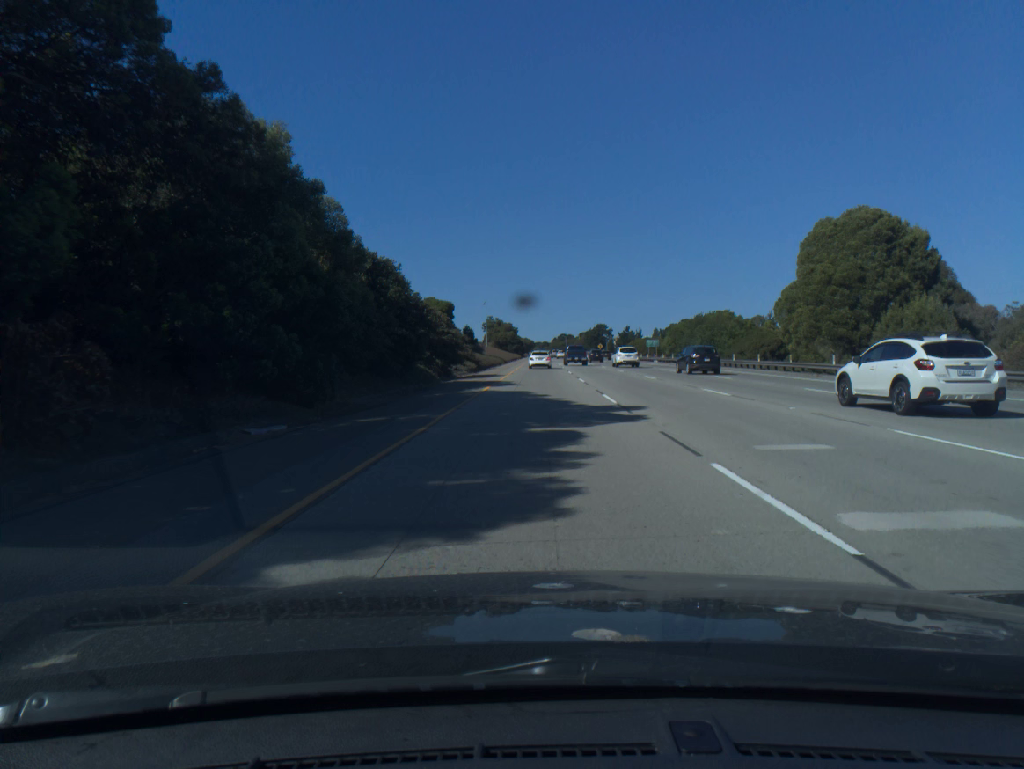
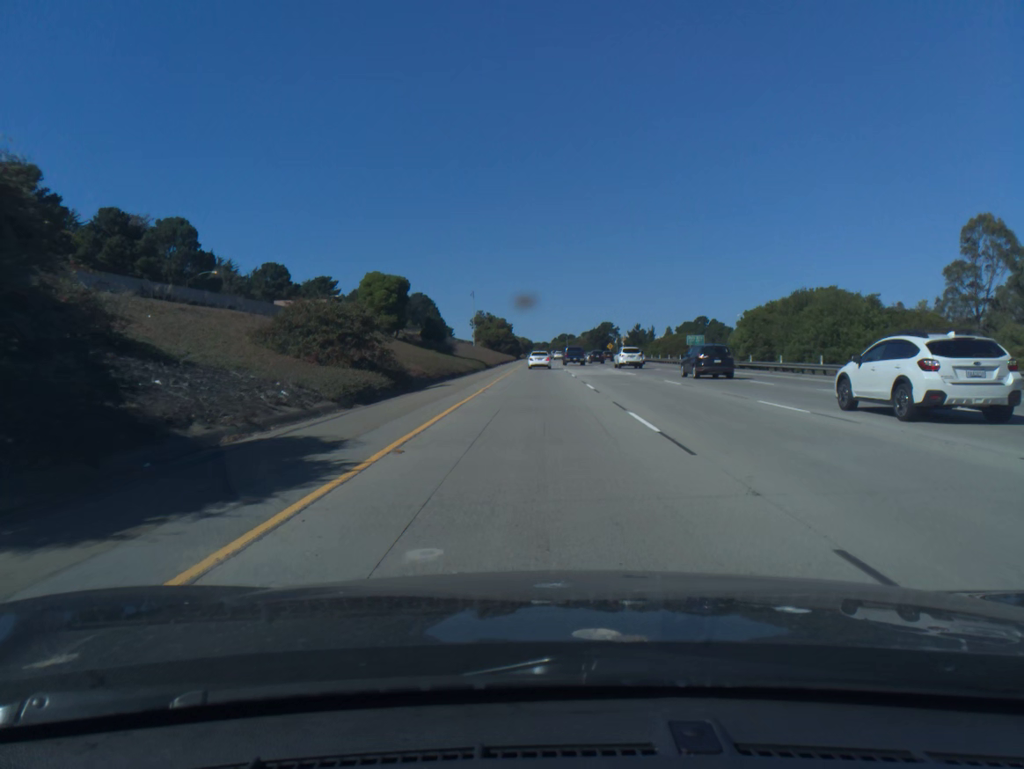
(+0.1, +36.6) m; 0°
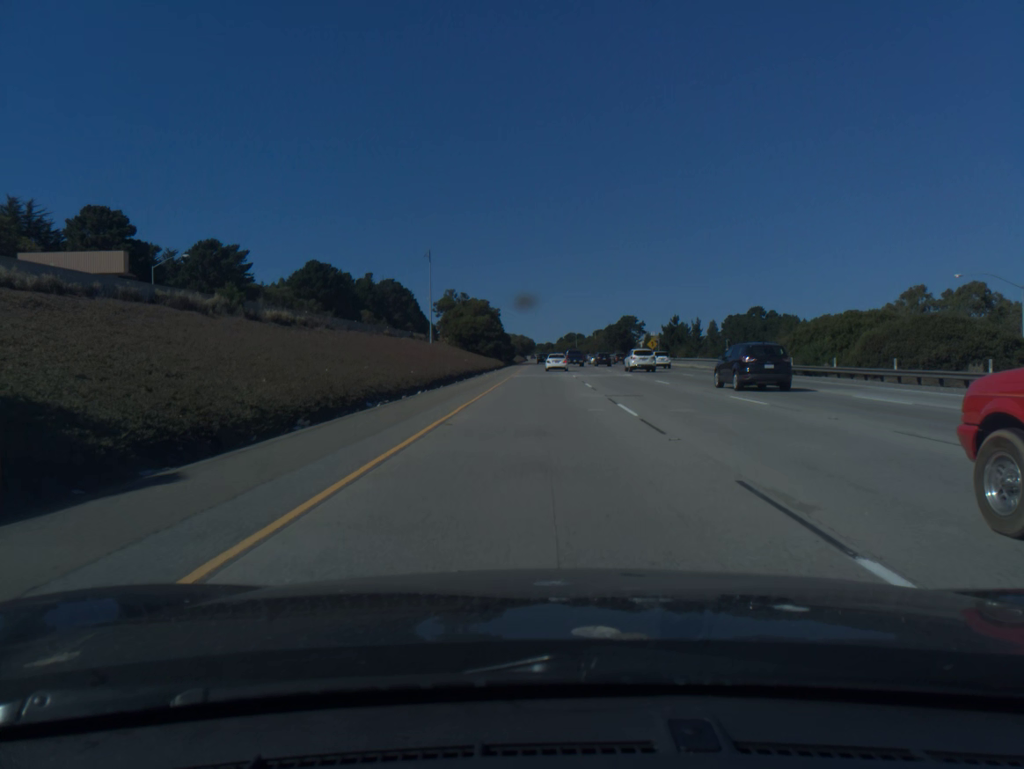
(-0.2, +69.7) m; 0°
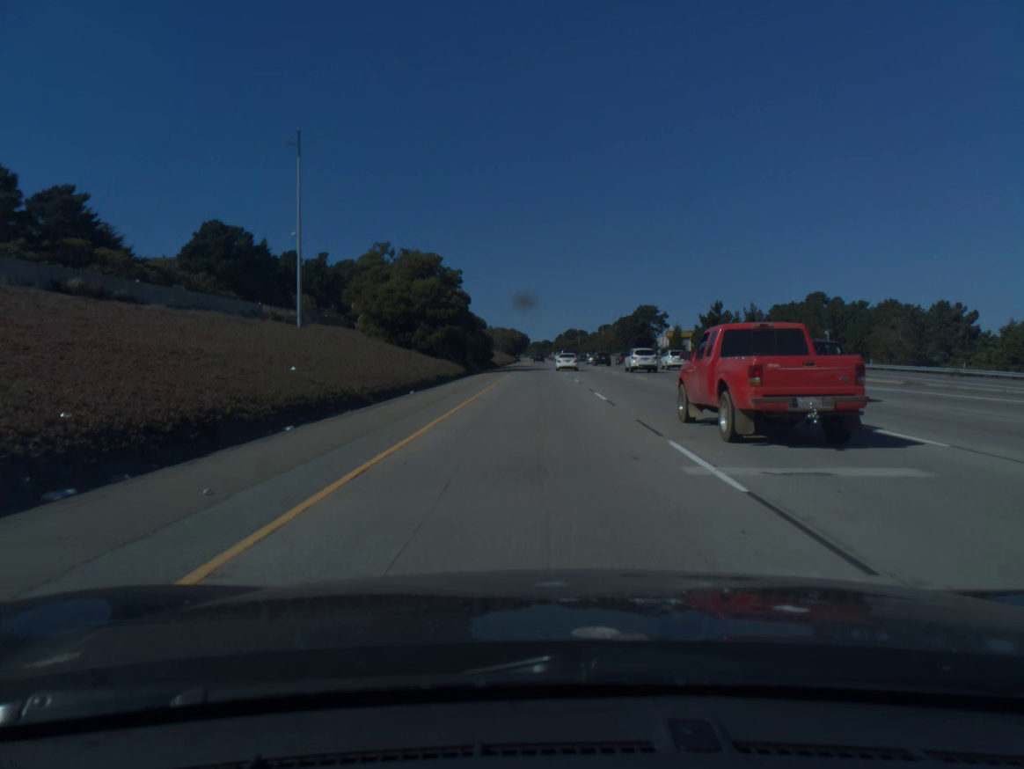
(+0.1, +52.4) m; 0°
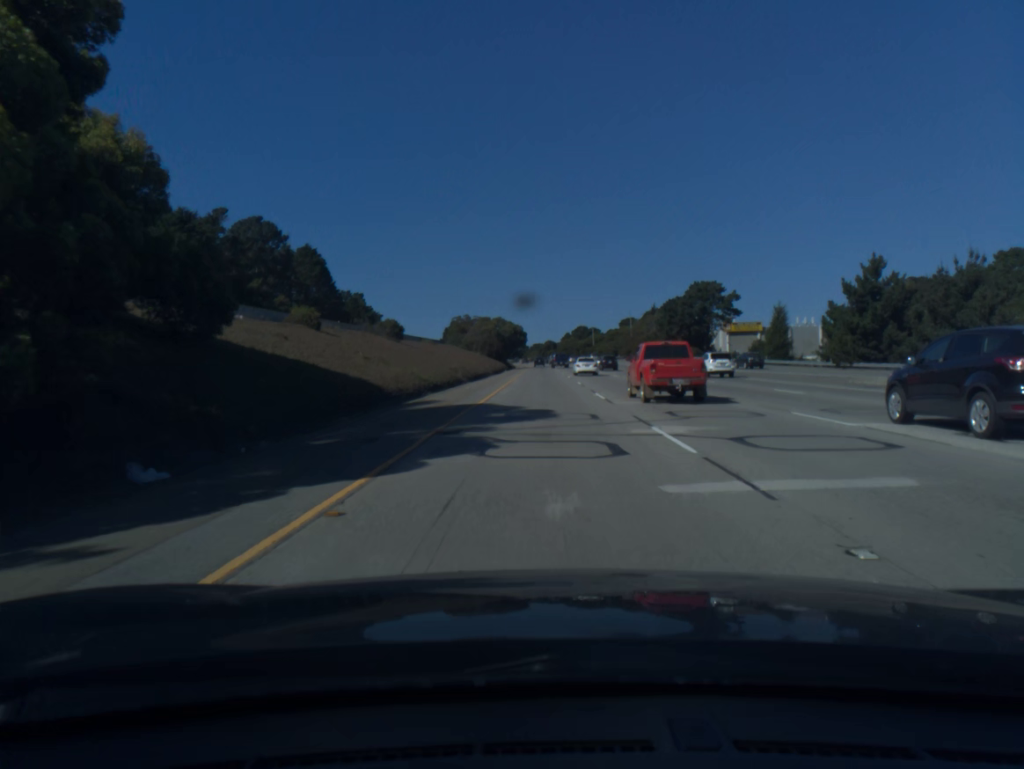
(-0.3, +70.2) m; 0°
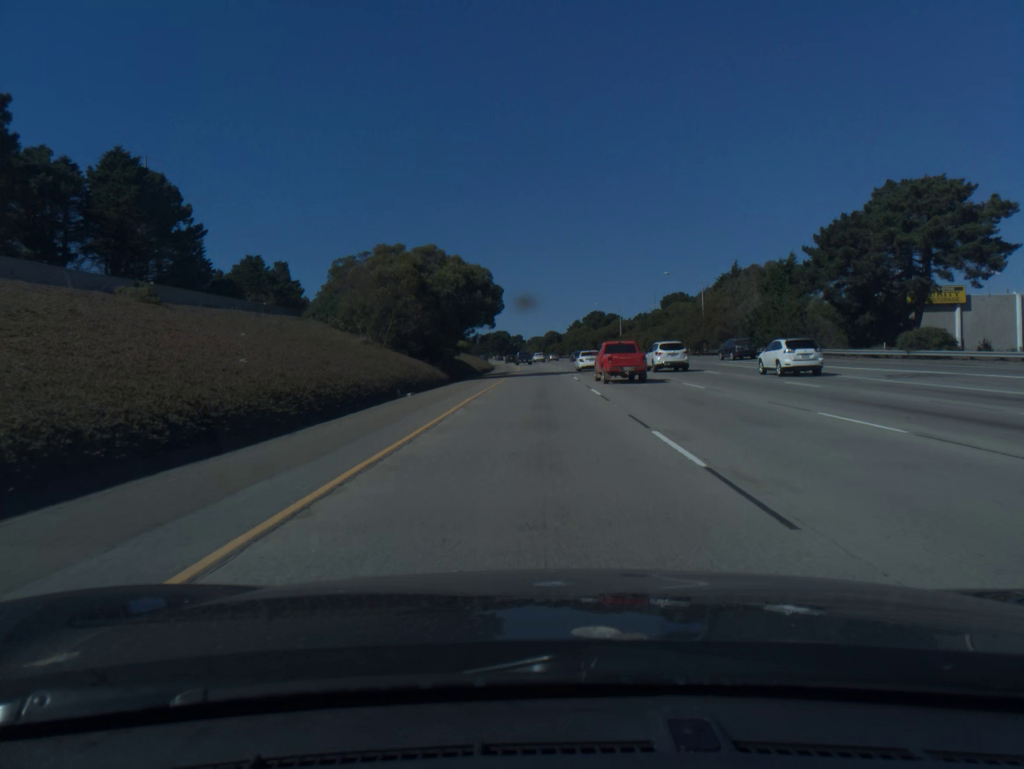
(+0.2, +74.8) m; 0°
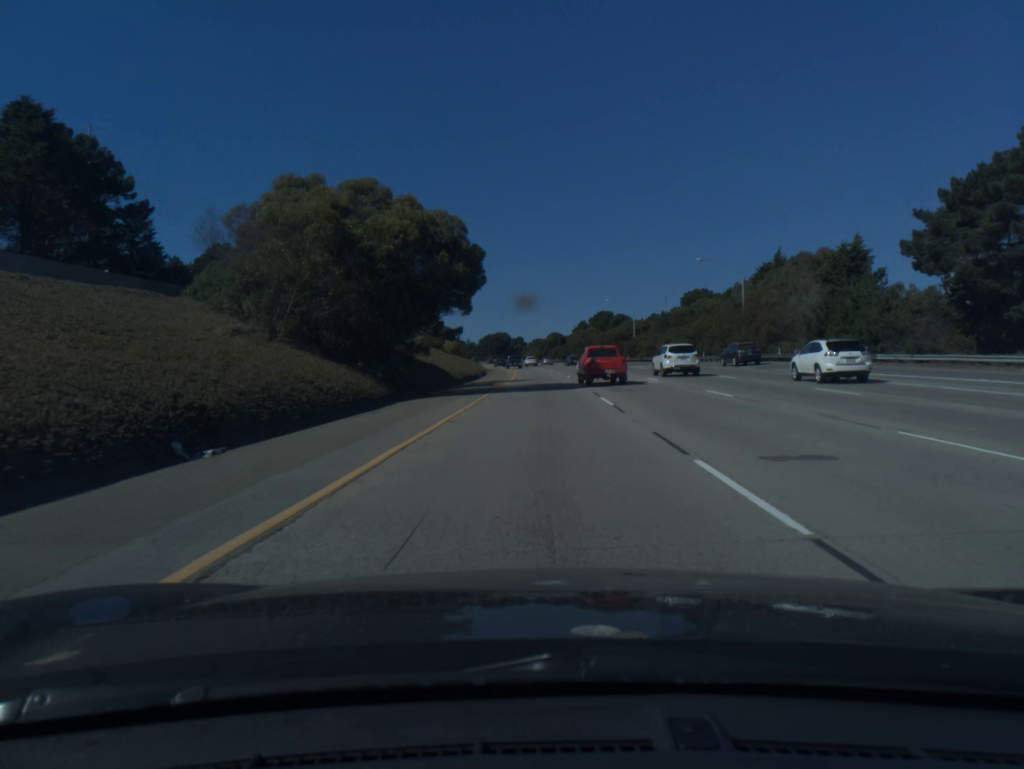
(0.0, +17.9) m; 0°
